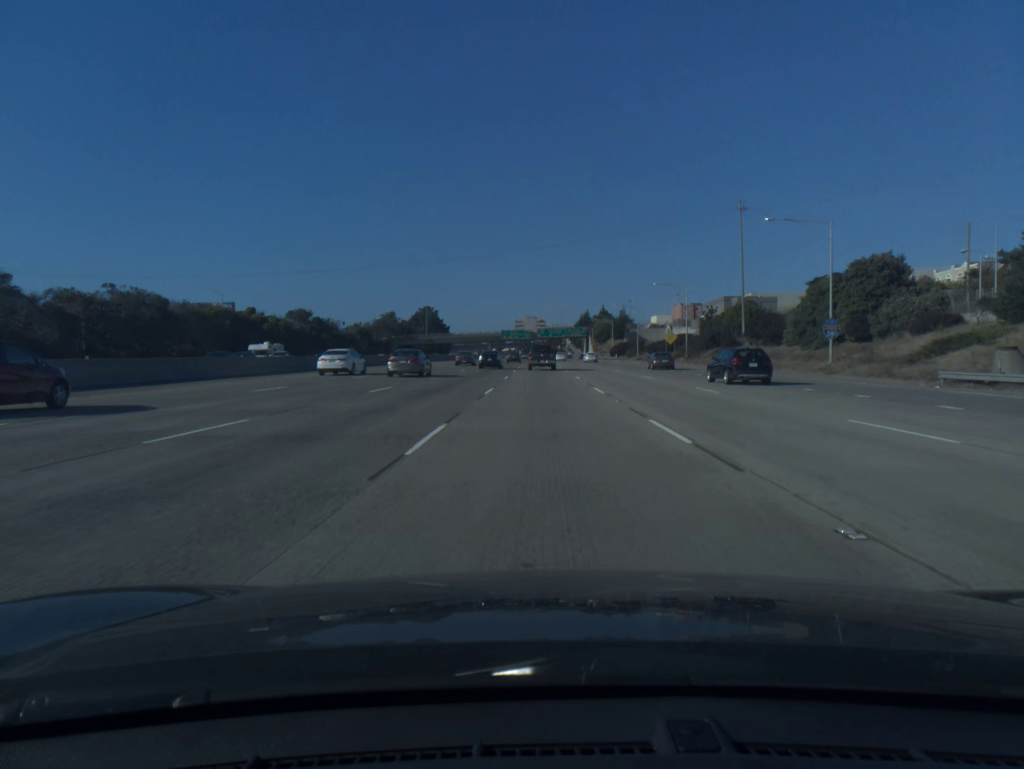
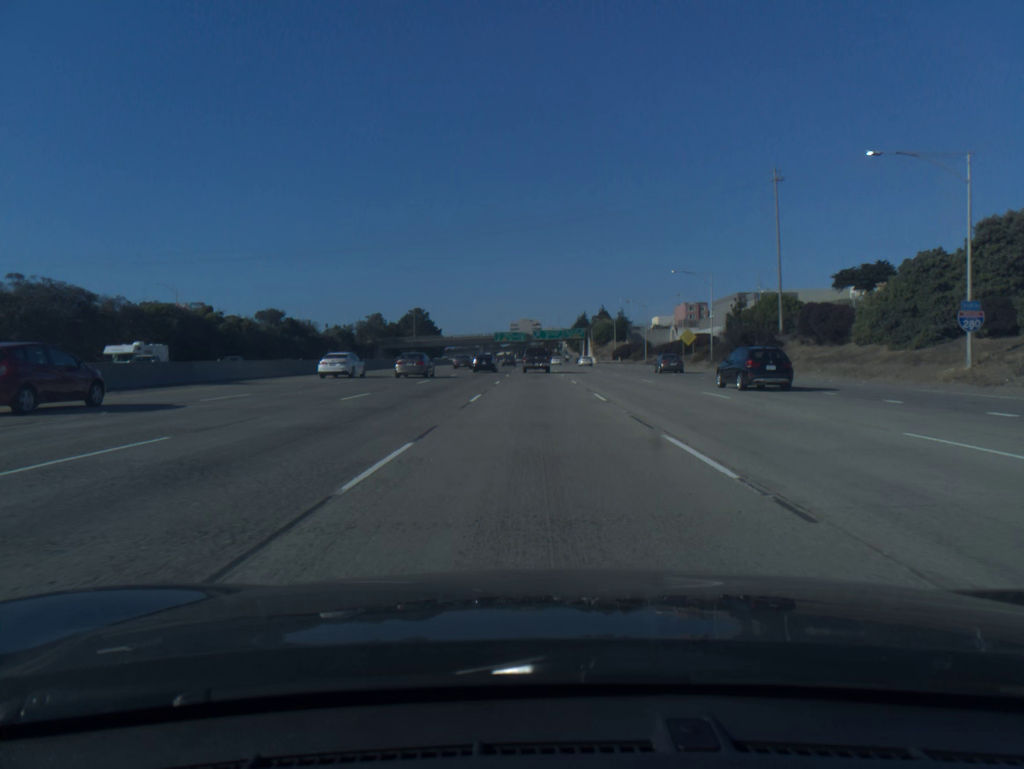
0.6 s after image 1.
(+0.1, +16.9) m; 0°
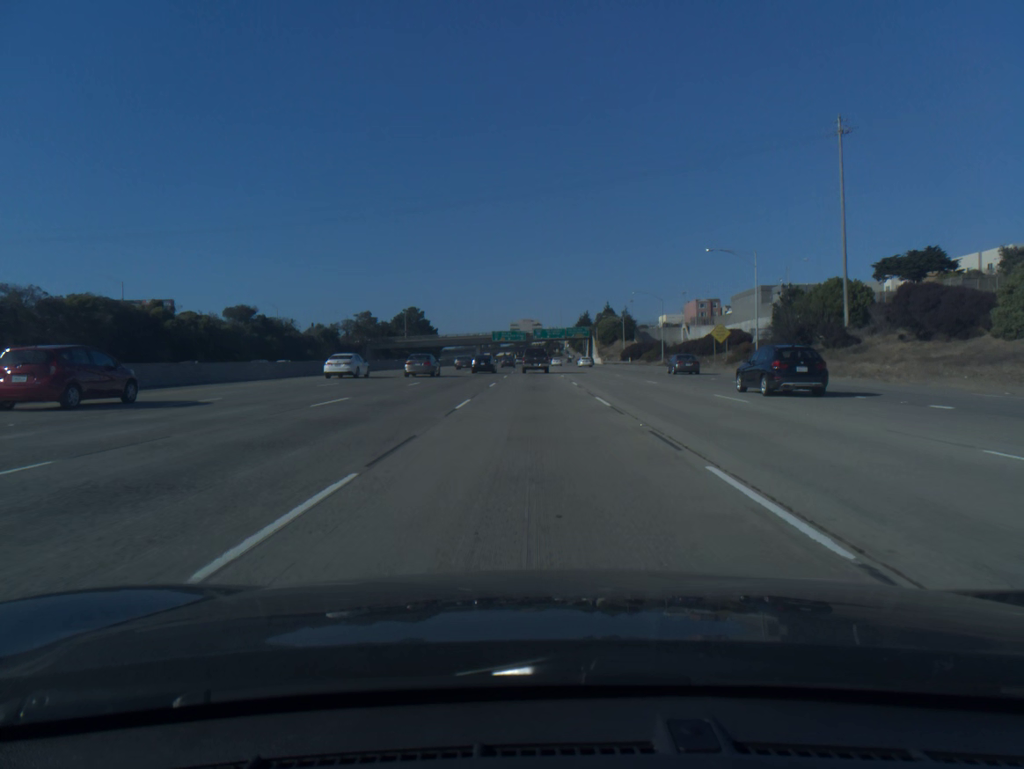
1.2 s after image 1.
(0.0, +16.9) m; 0°
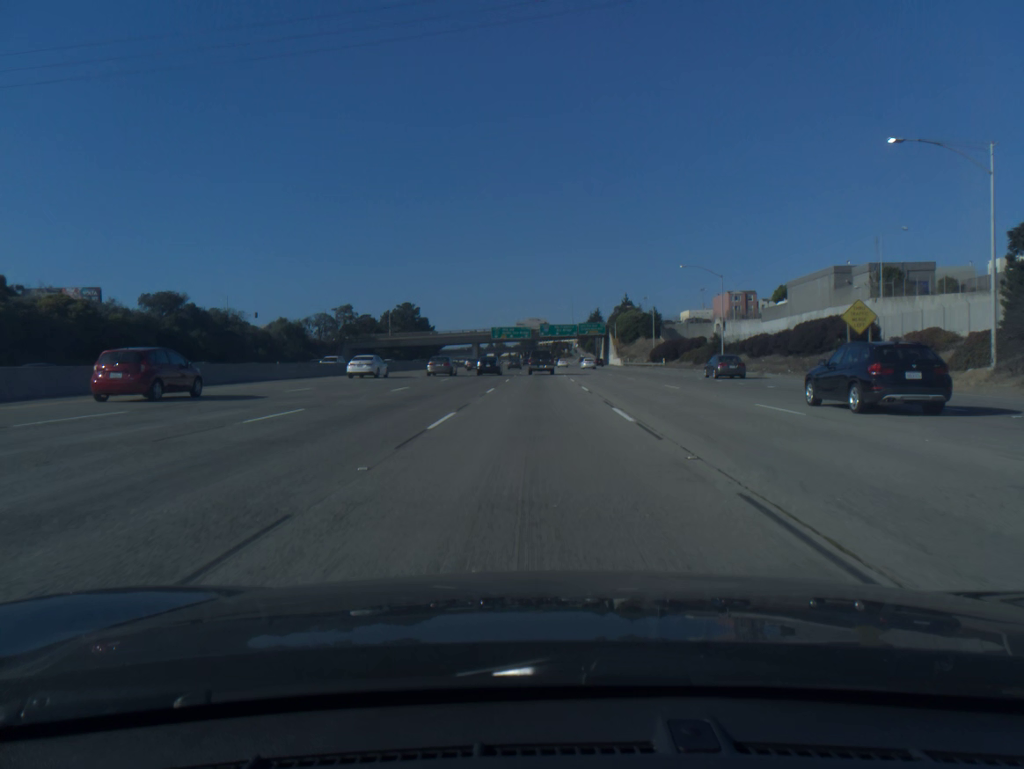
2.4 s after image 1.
(-0.1, +33.7) m; 0°
